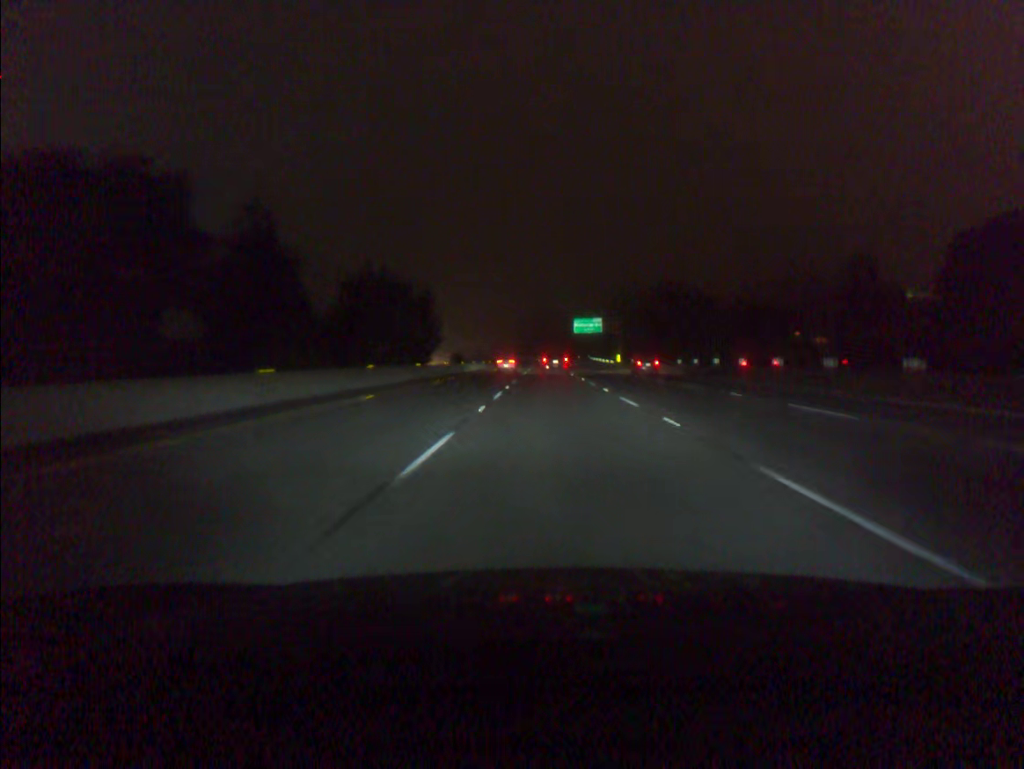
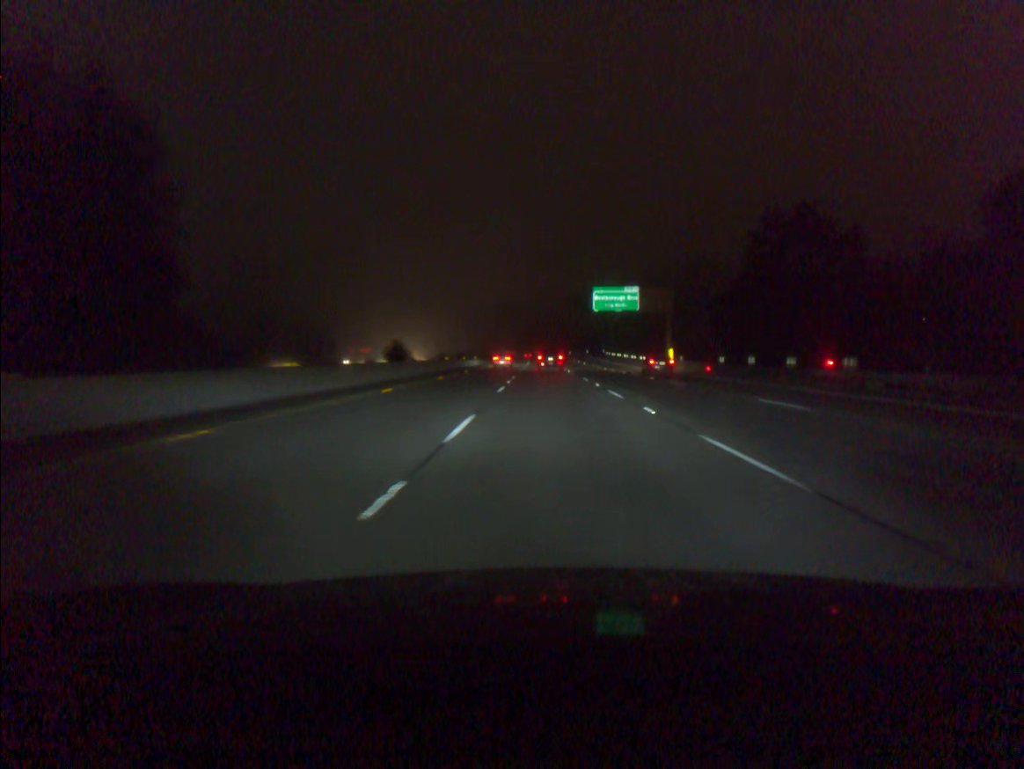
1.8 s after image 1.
(-0.1, +55.4) m; 0°
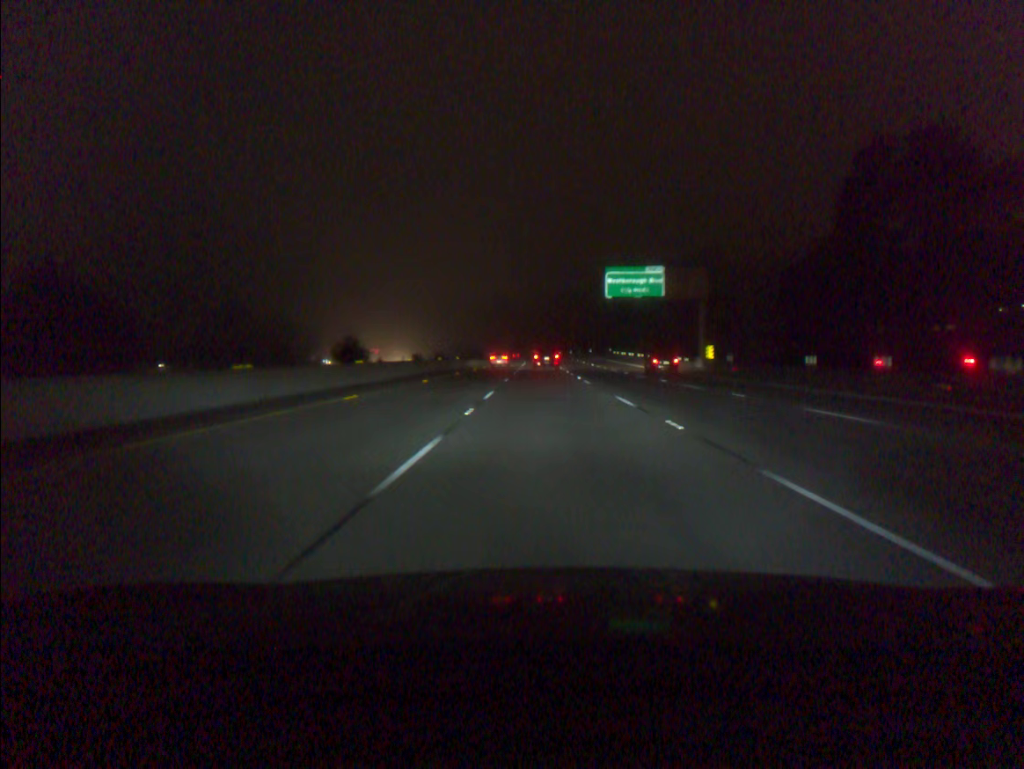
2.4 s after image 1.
(+0.1, +18.6) m; 0°
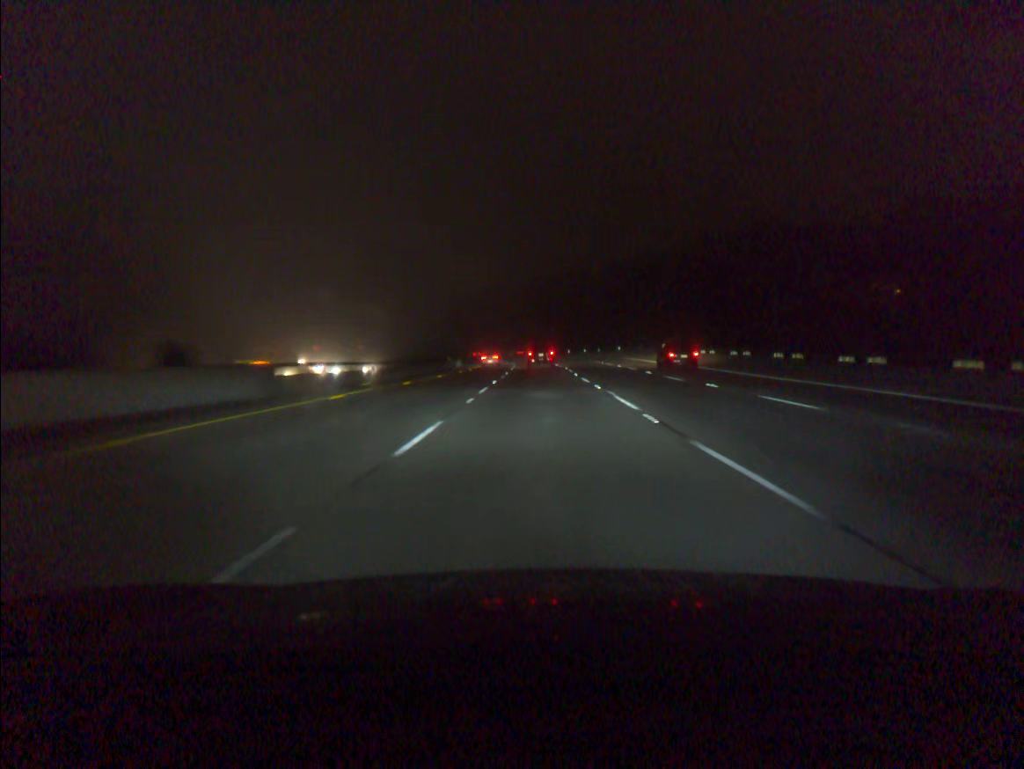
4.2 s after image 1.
(-0.1, +56.1) m; 0°
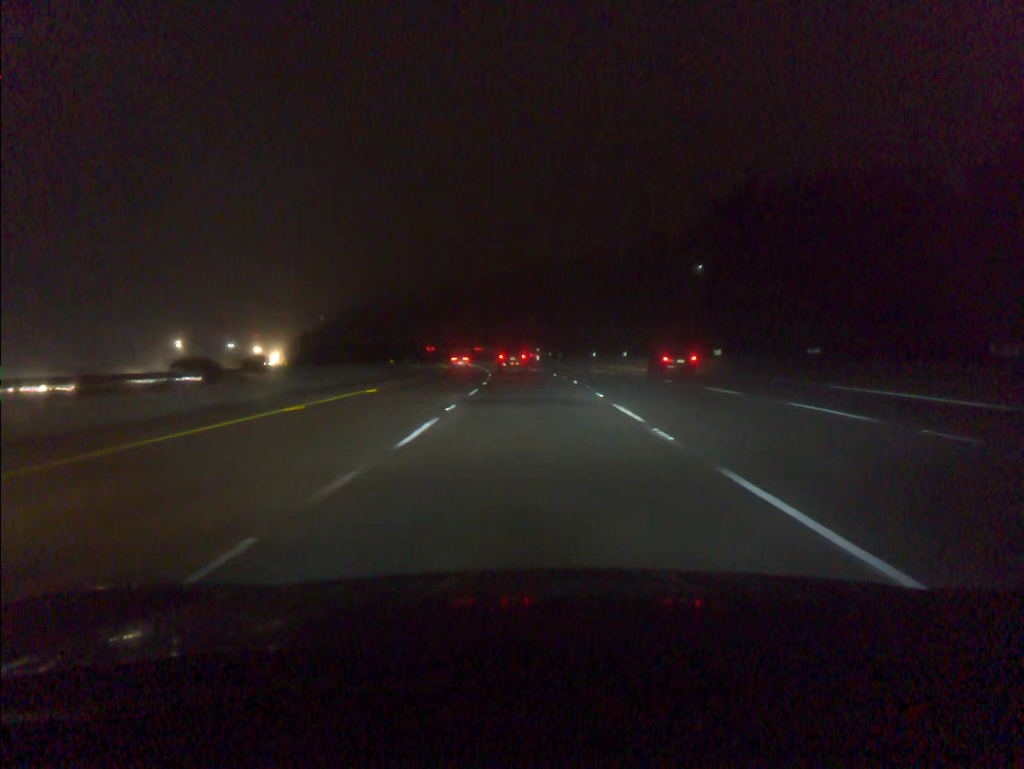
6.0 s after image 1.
(-0.2, +55.1) m; -1°
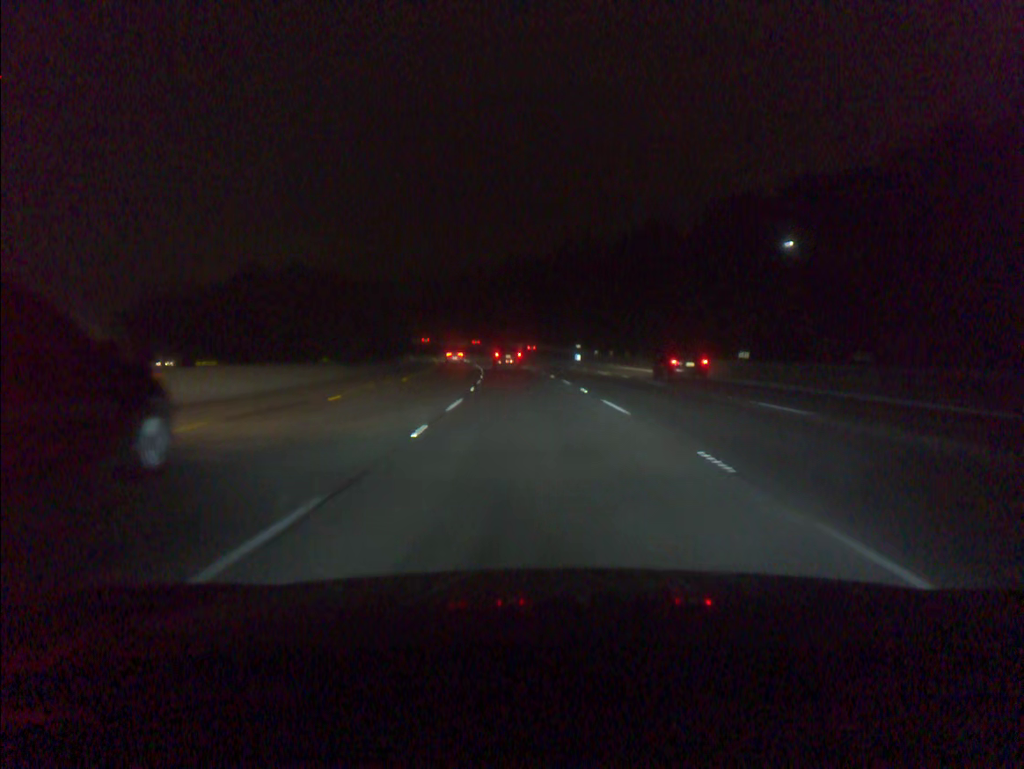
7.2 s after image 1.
(-0.6, +35.8) m; -3°
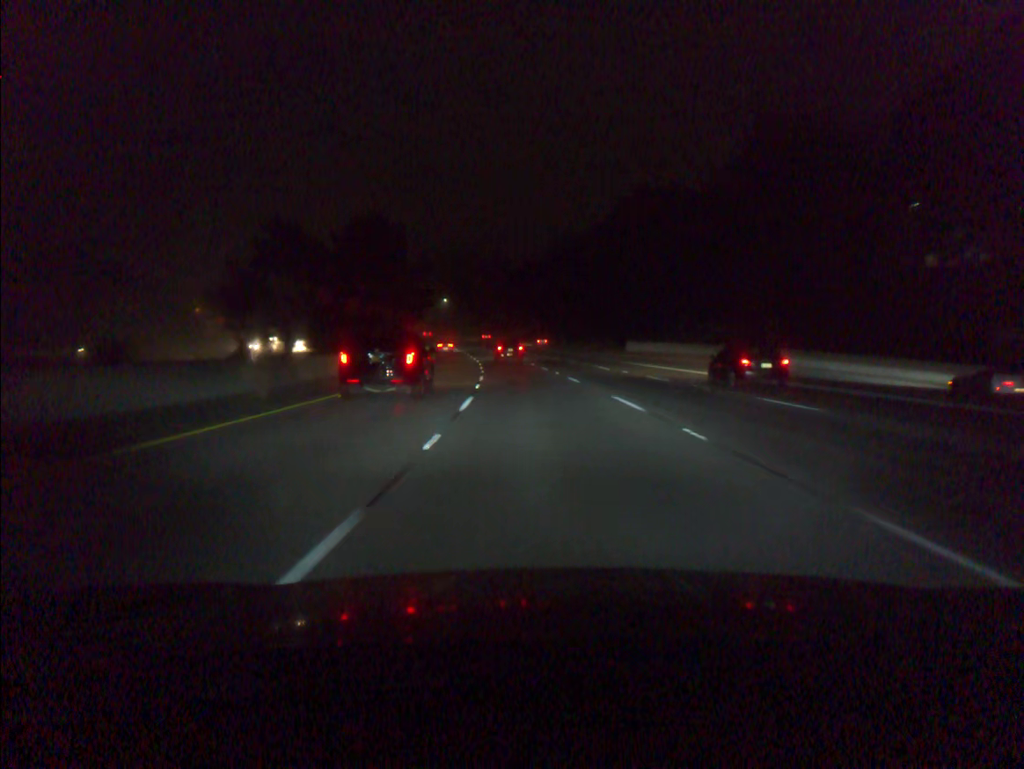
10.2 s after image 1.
(-6.4, +87.8) m; -7°
